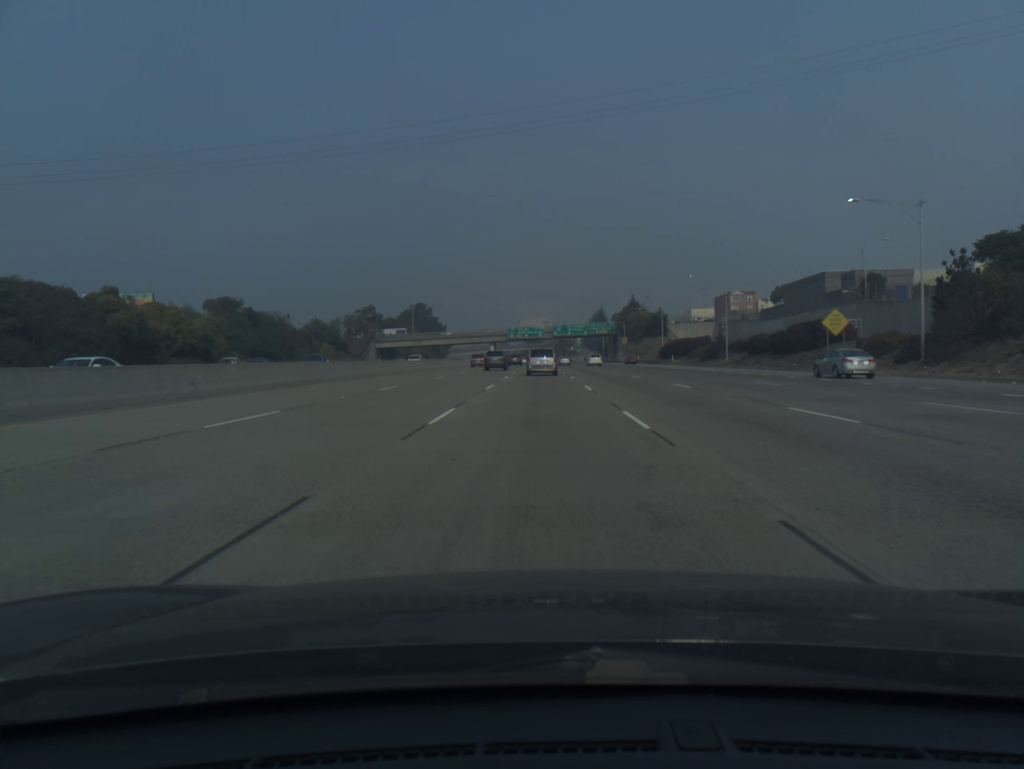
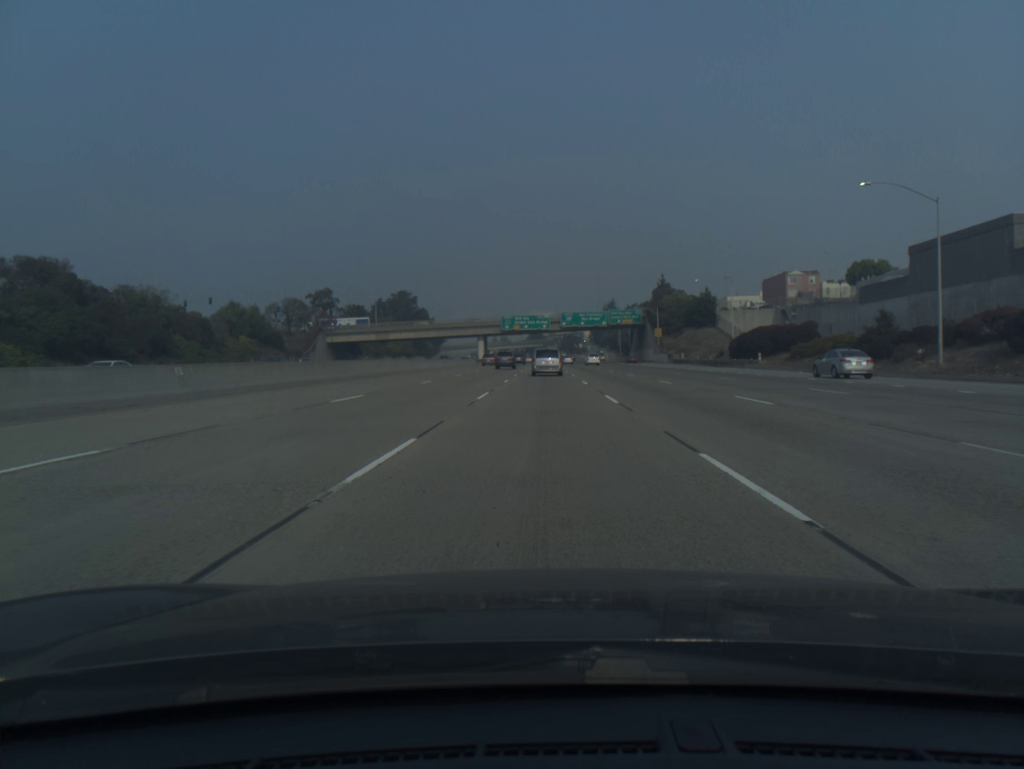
(-0.2, +49.7) m; 0°
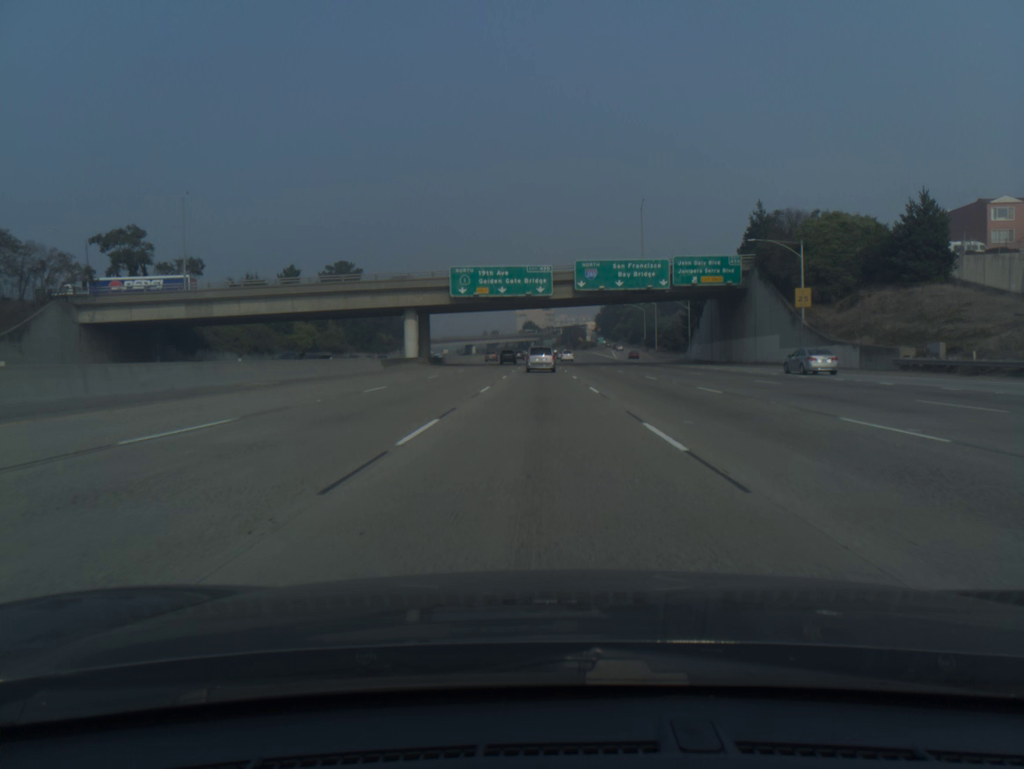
(+0.3, +81.2) m; 0°
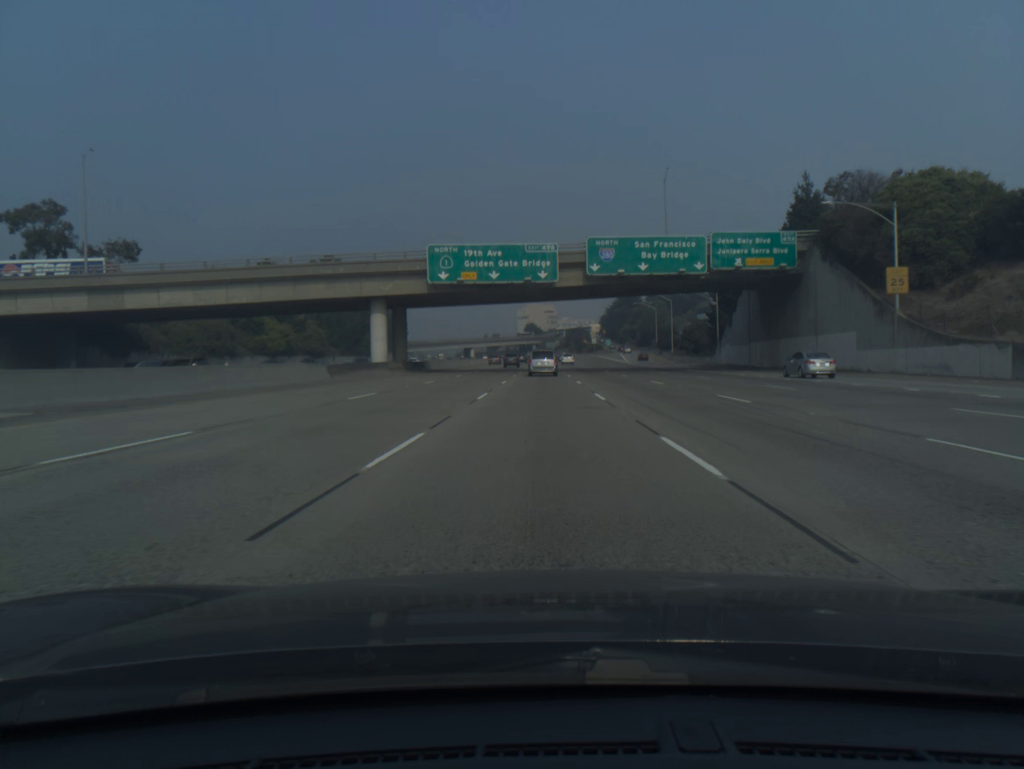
(0.0, +16.2) m; 0°
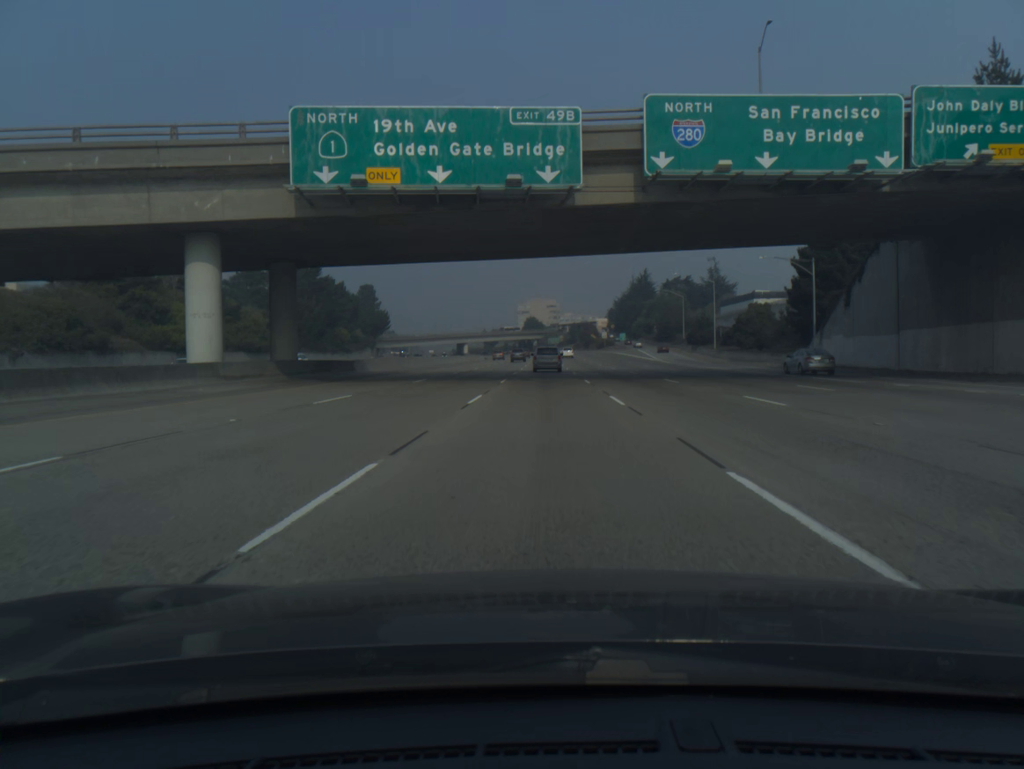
(-0.1, +32.3) m; 0°
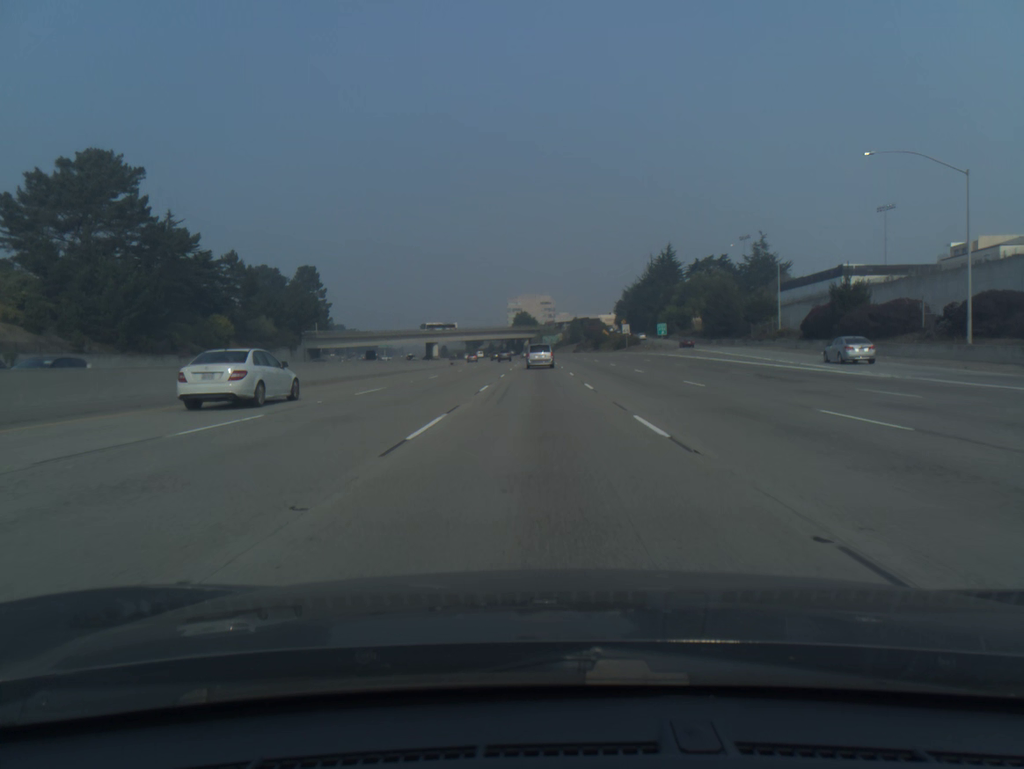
(+0.3, +64.5) m; 0°
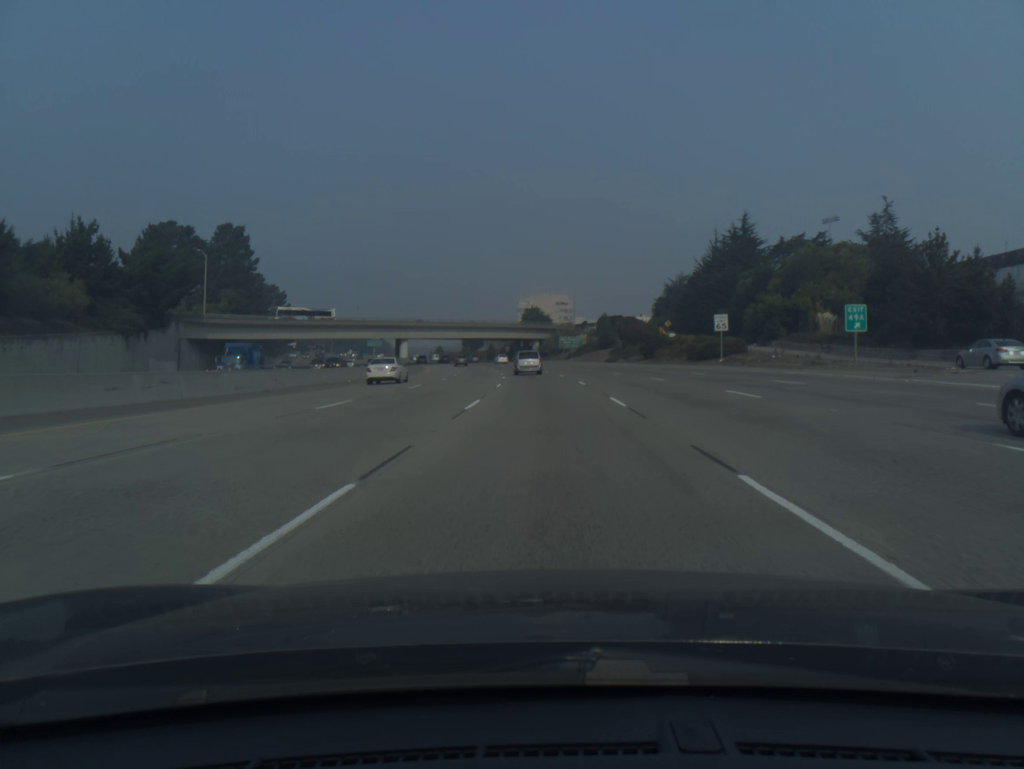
(-0.5, +64.3) m; -1°
